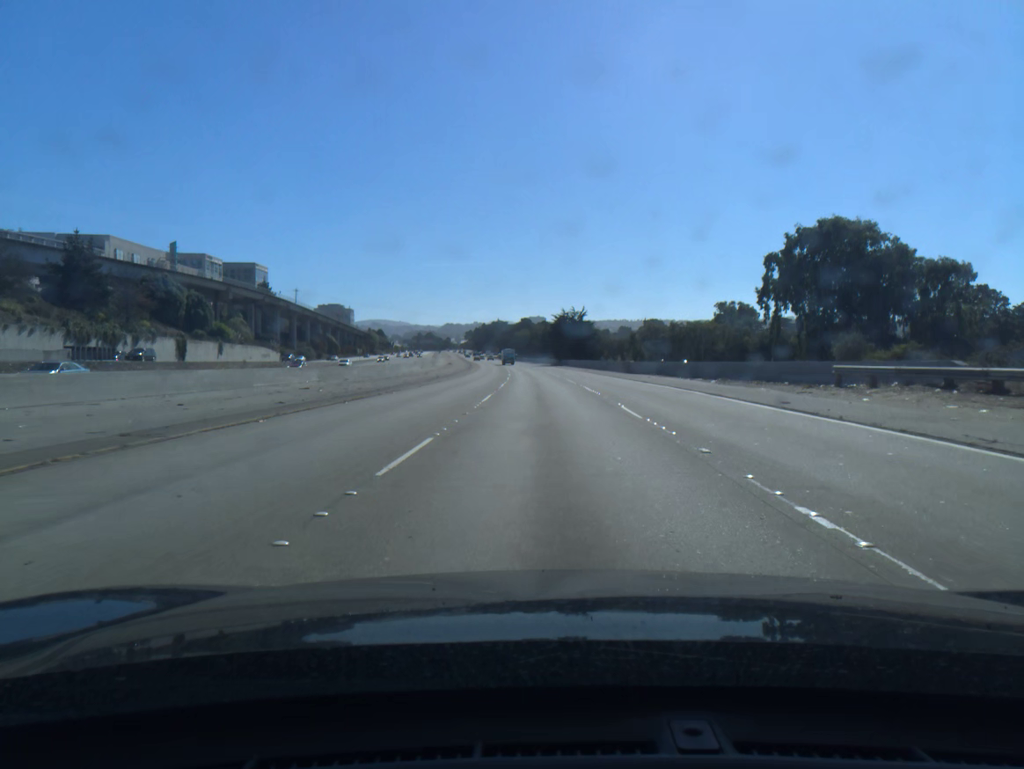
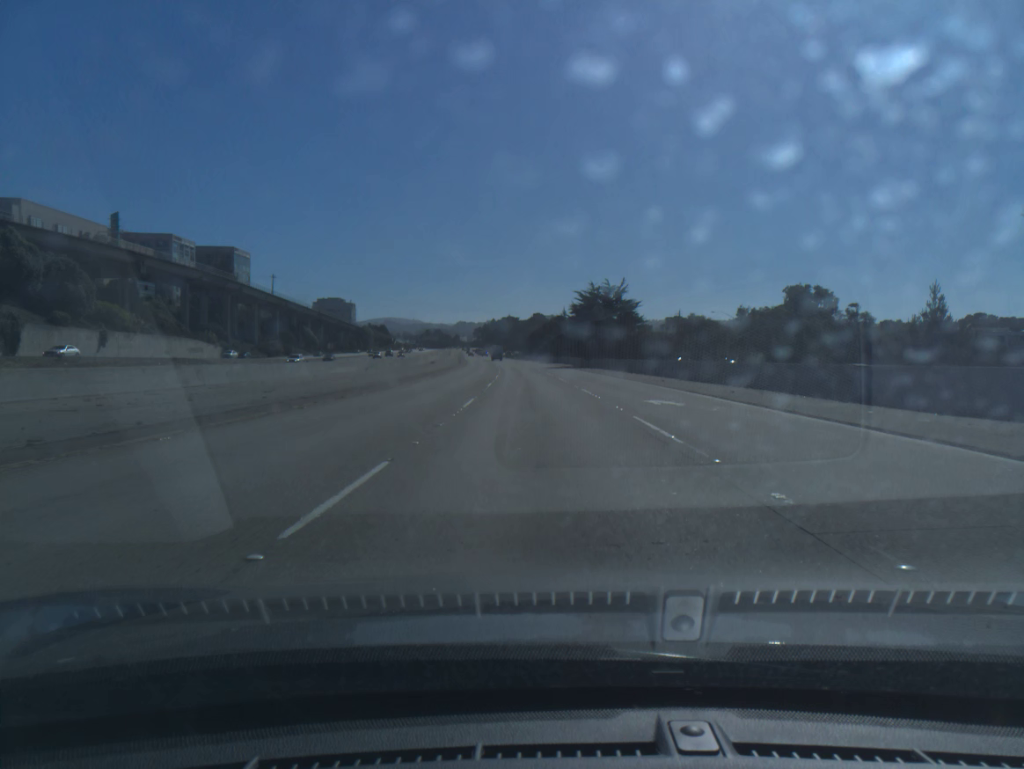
(-0.3, +46.8) m; -1°
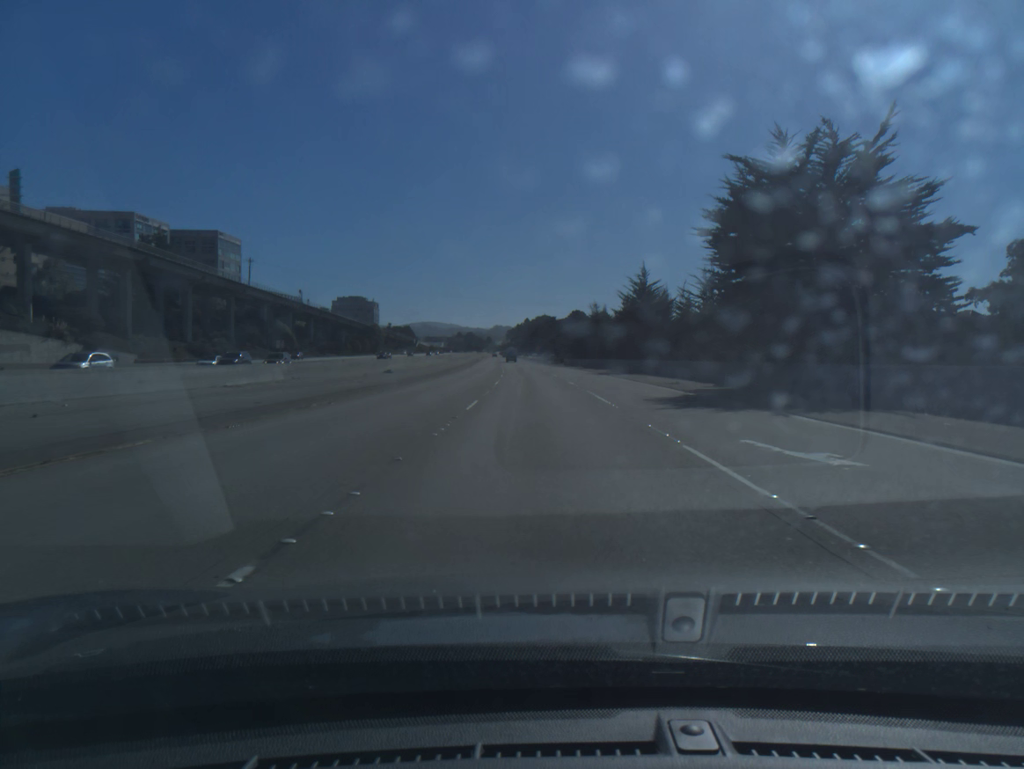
(-1.5, +62.7) m; -3°
